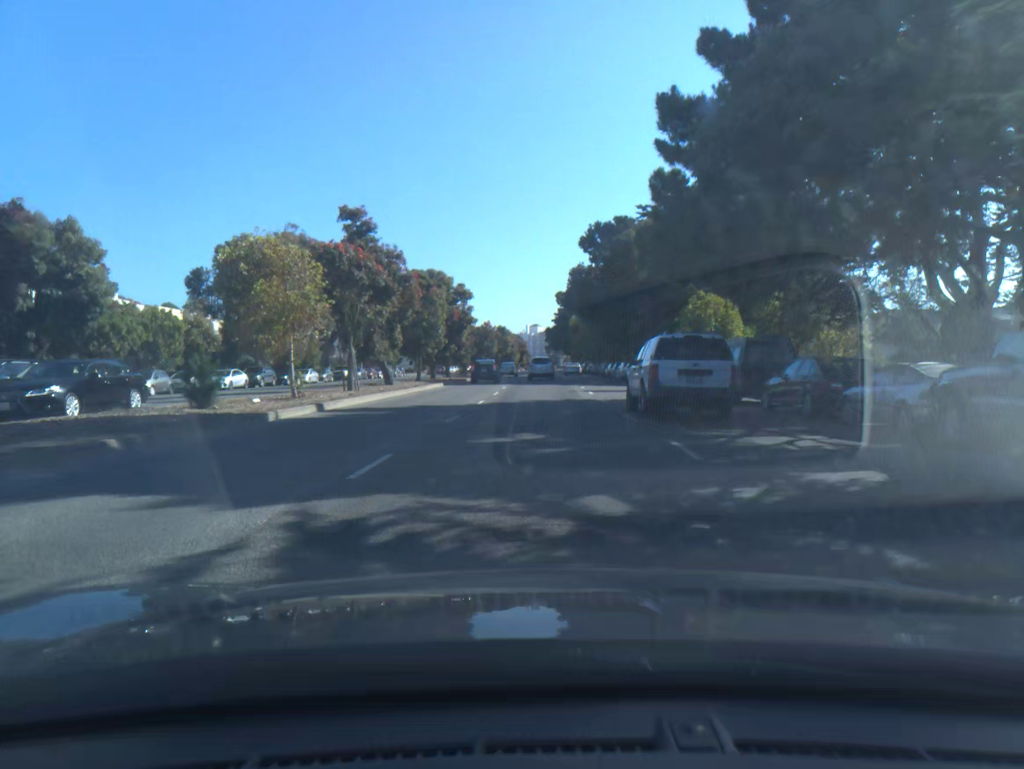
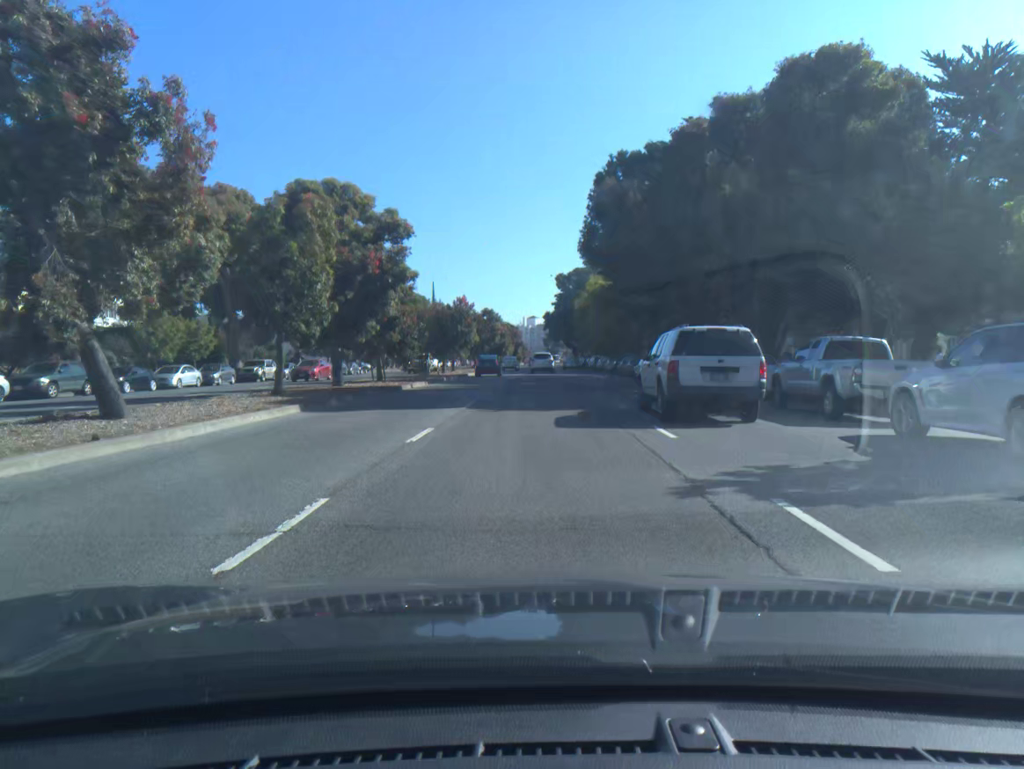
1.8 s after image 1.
(0.0, +25.7) m; 0°
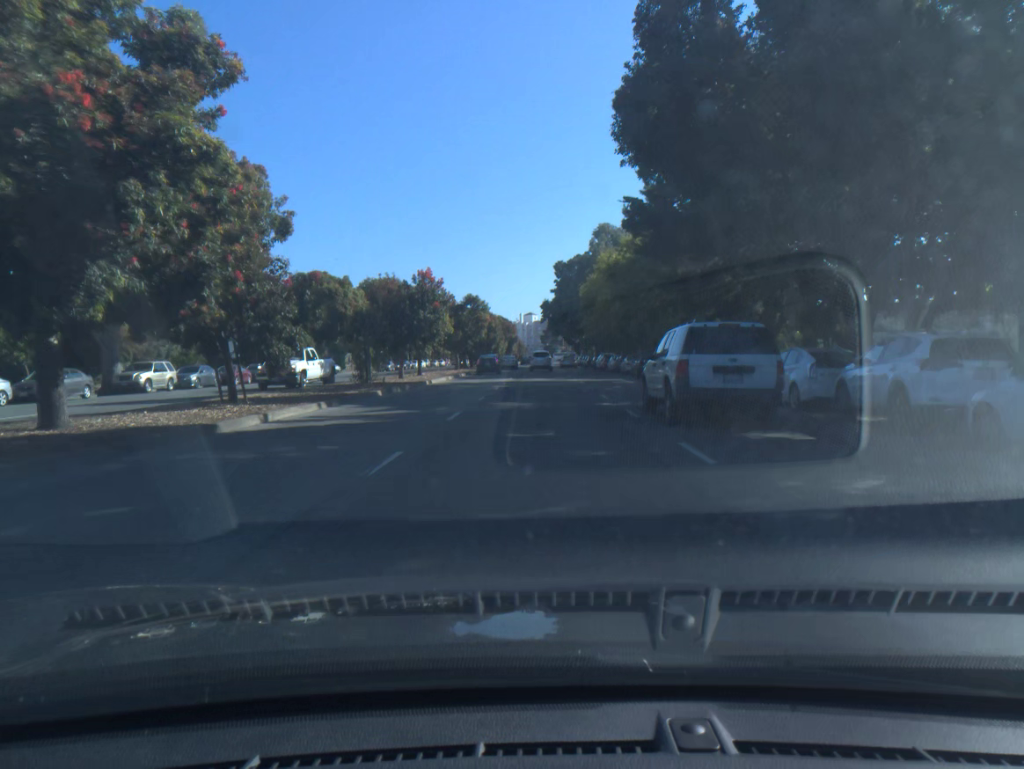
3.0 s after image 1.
(+0.1, +17.4) m; 0°
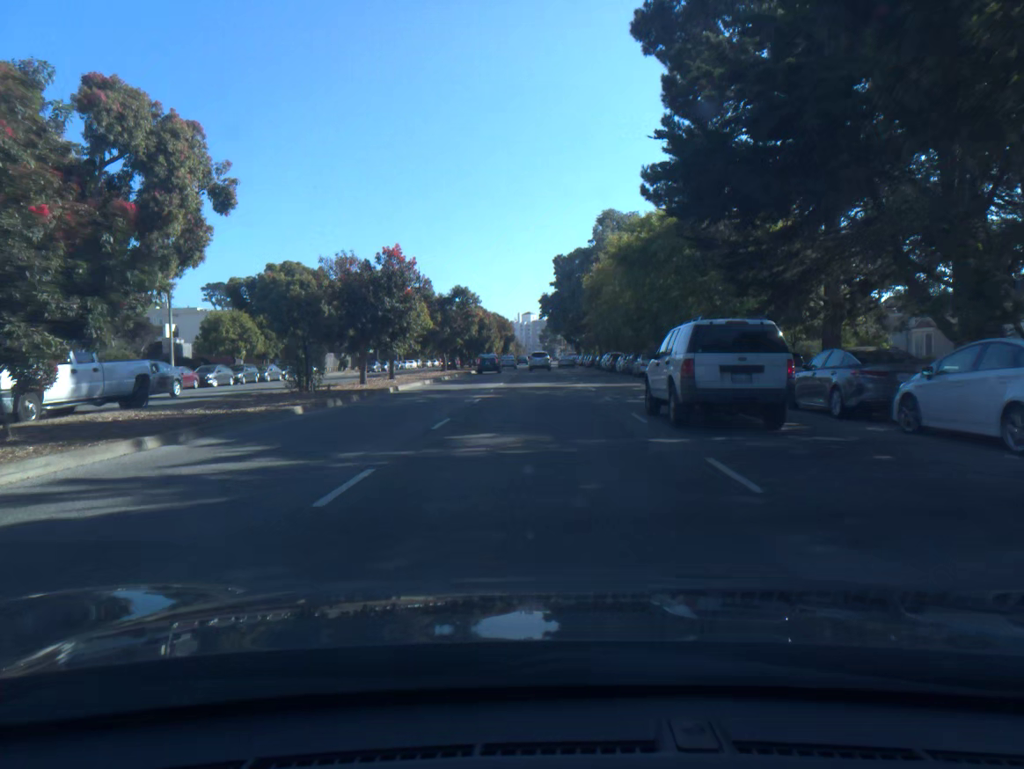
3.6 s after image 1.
(0.0, +8.8) m; 0°
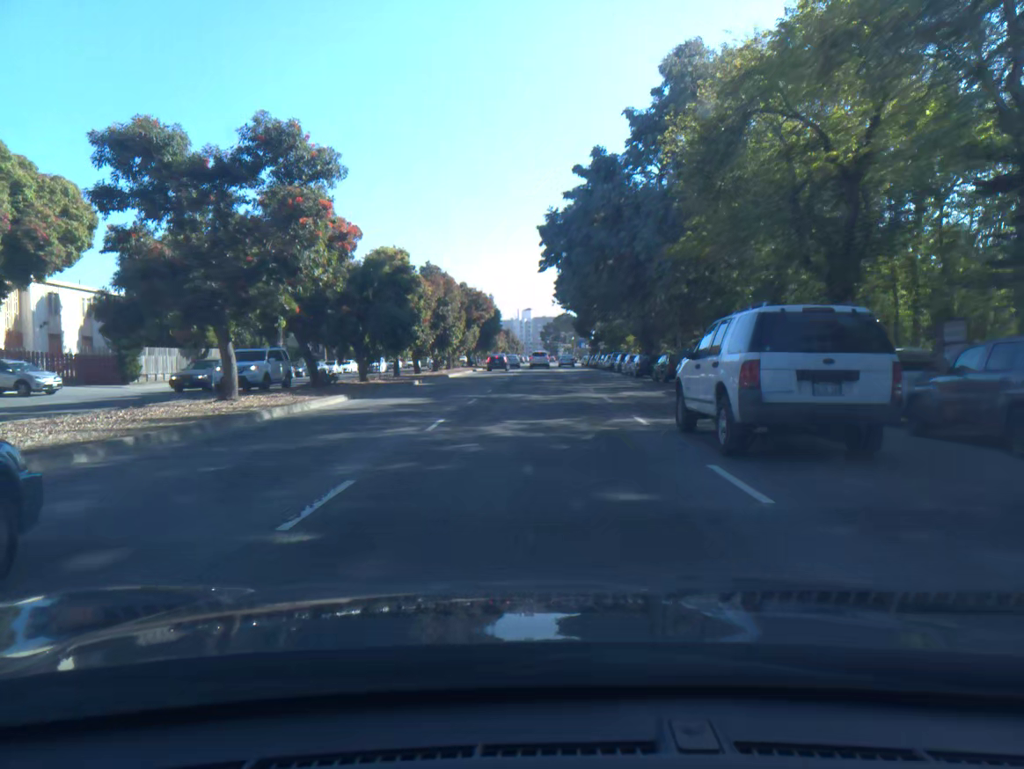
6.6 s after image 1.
(+0.1, +44.2) m; 0°
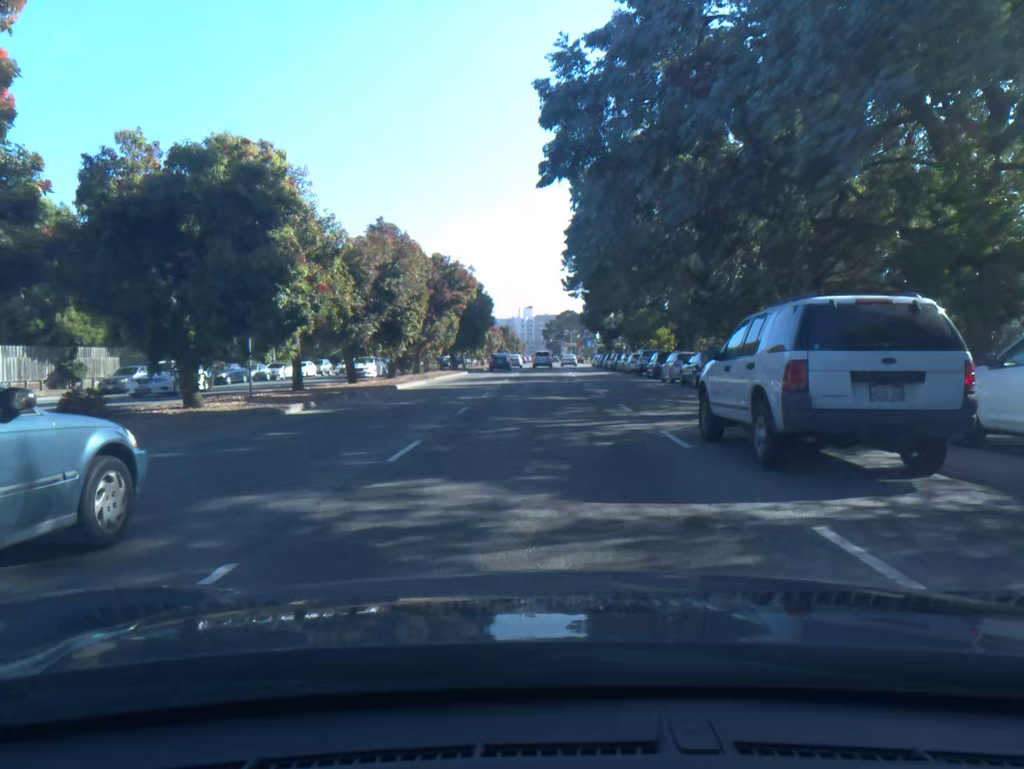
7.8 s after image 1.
(0.0, +17.7) m; 0°
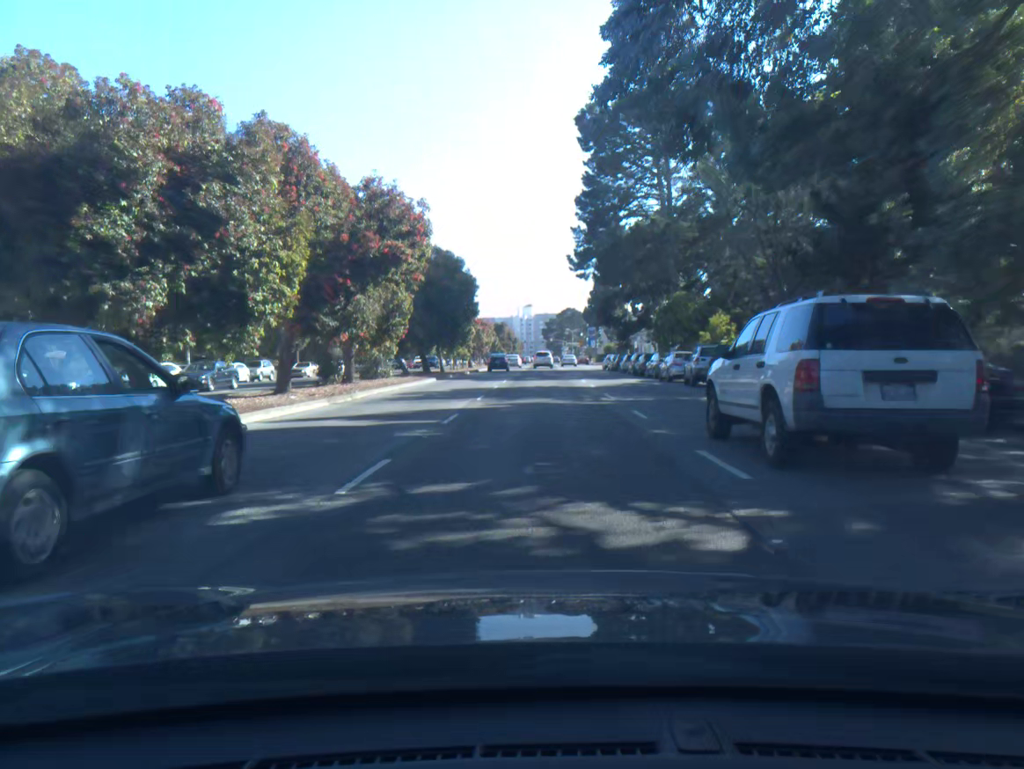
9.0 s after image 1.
(0.0, +17.1) m; 0°
